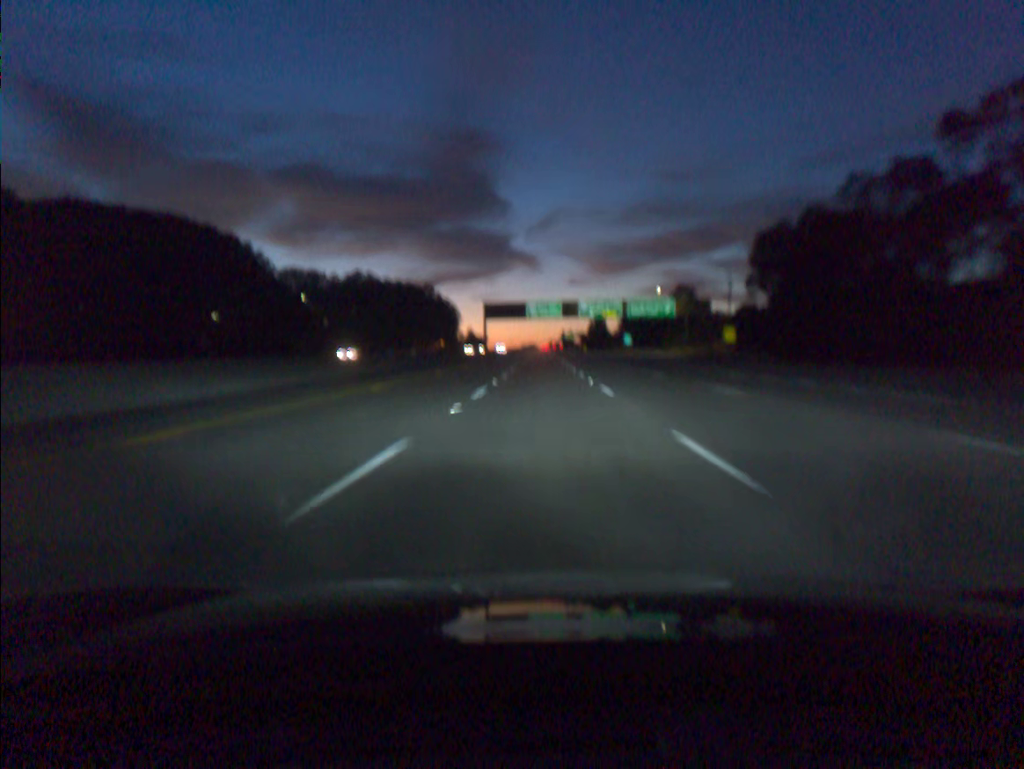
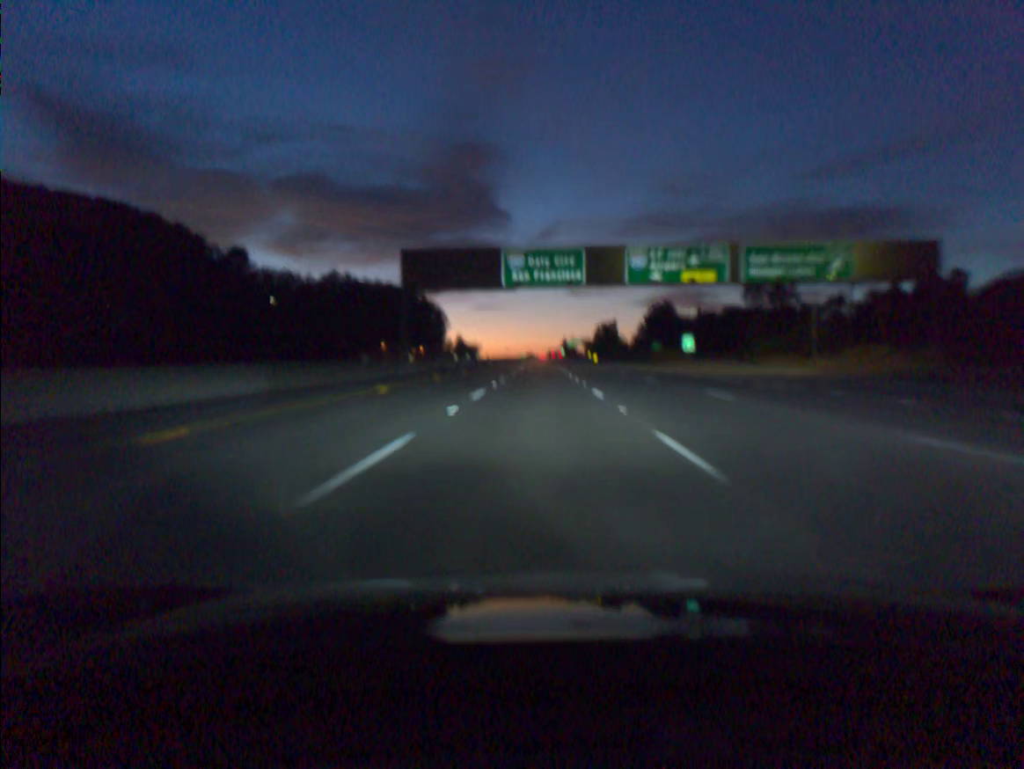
(+0.3, +72.2) m; 0°
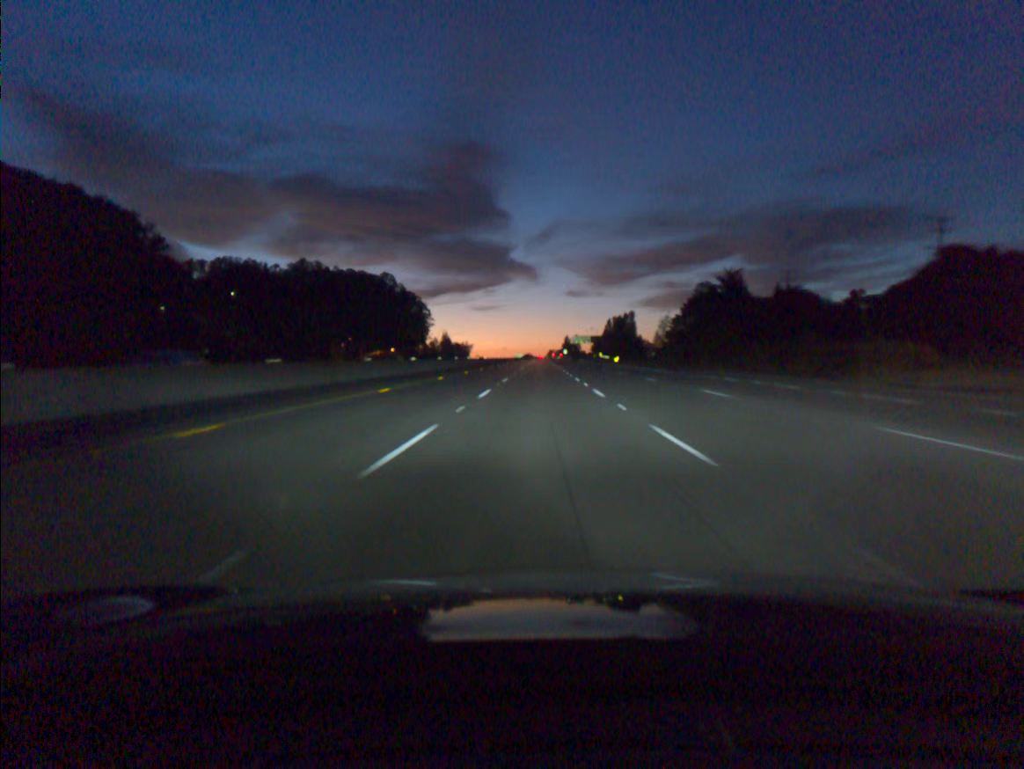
(0.0, +71.9) m; 0°
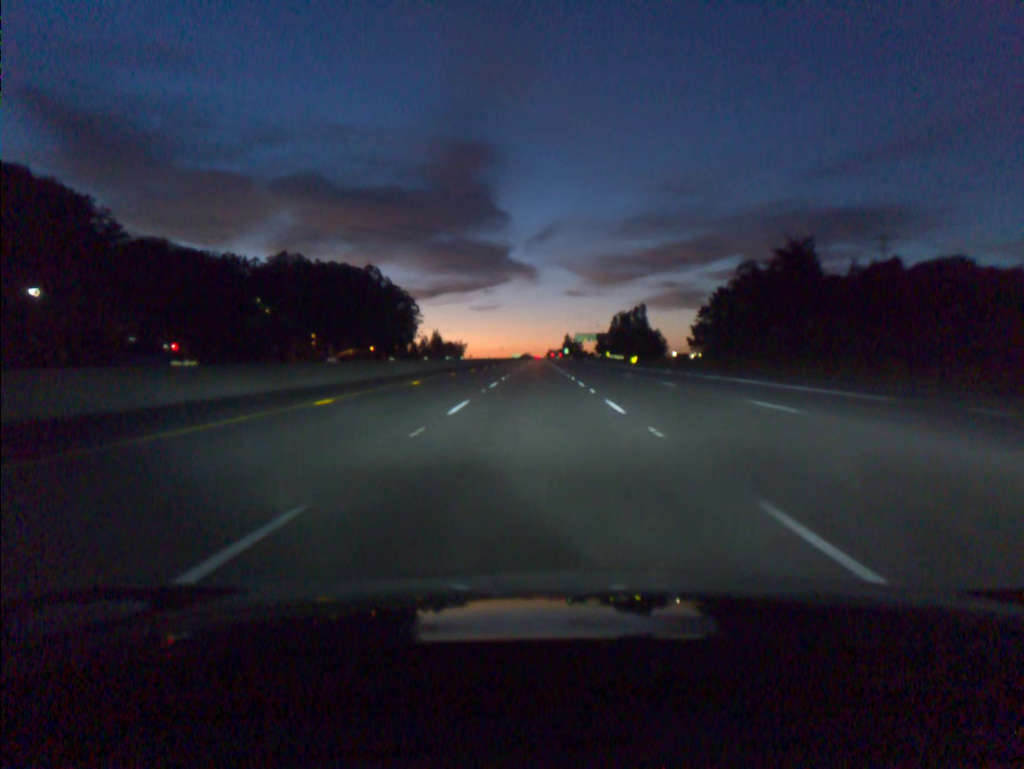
(0.0, +36.0) m; 0°
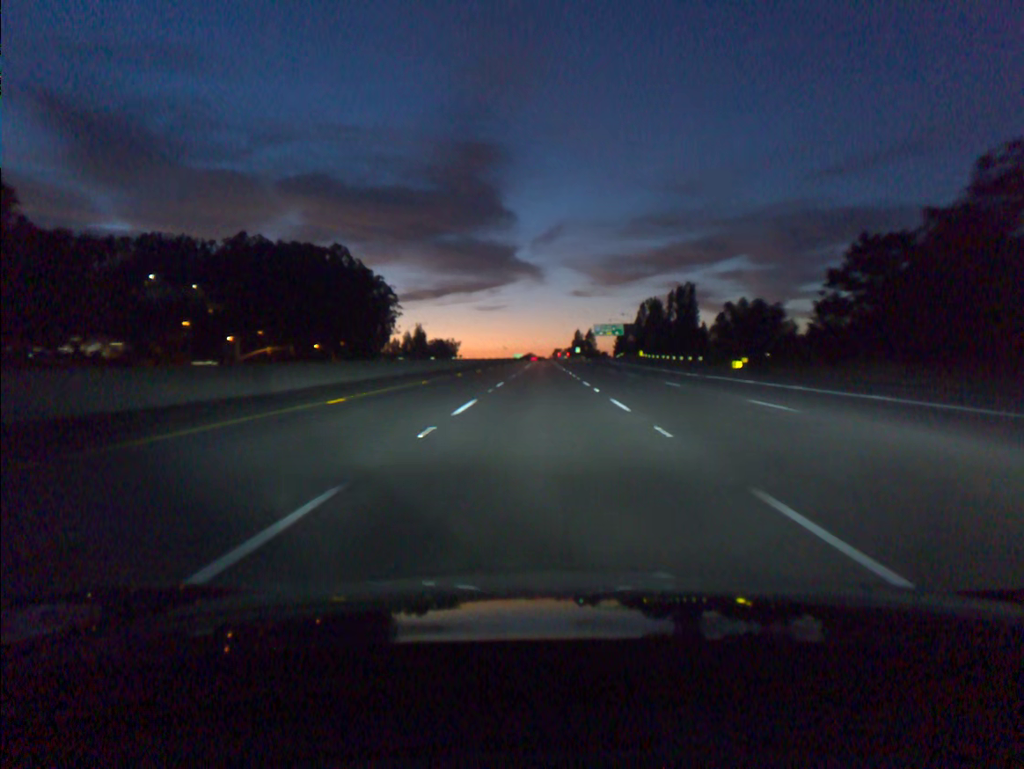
(-0.2, +72.3) m; 0°
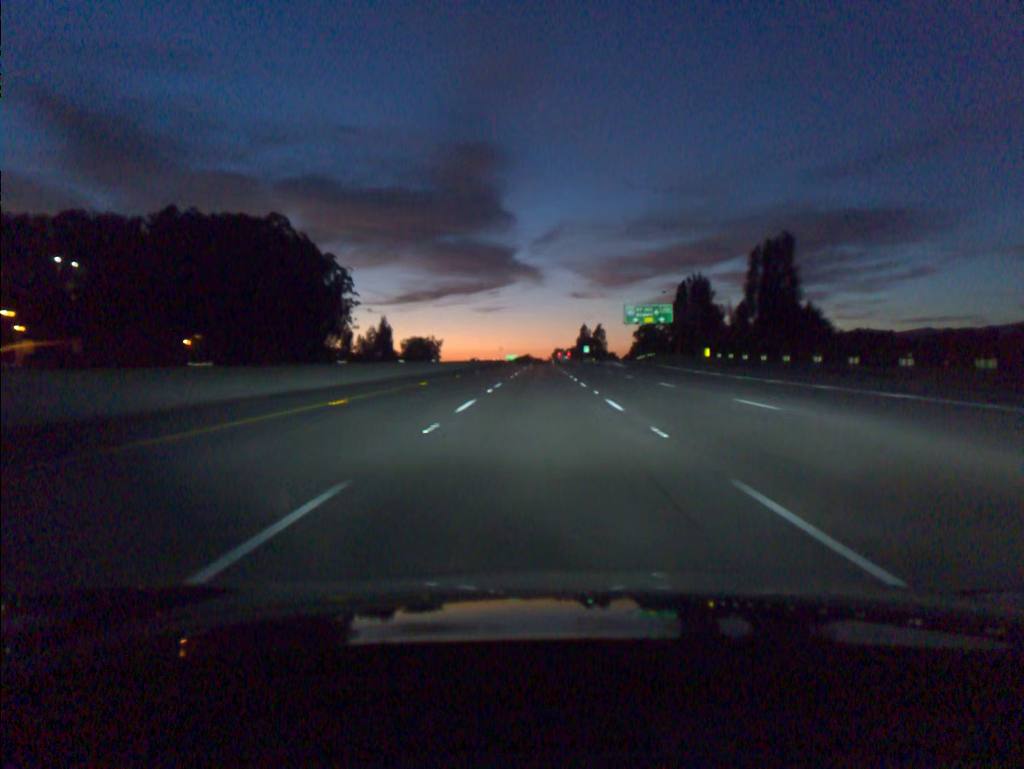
(+0.2, +72.6) m; 0°
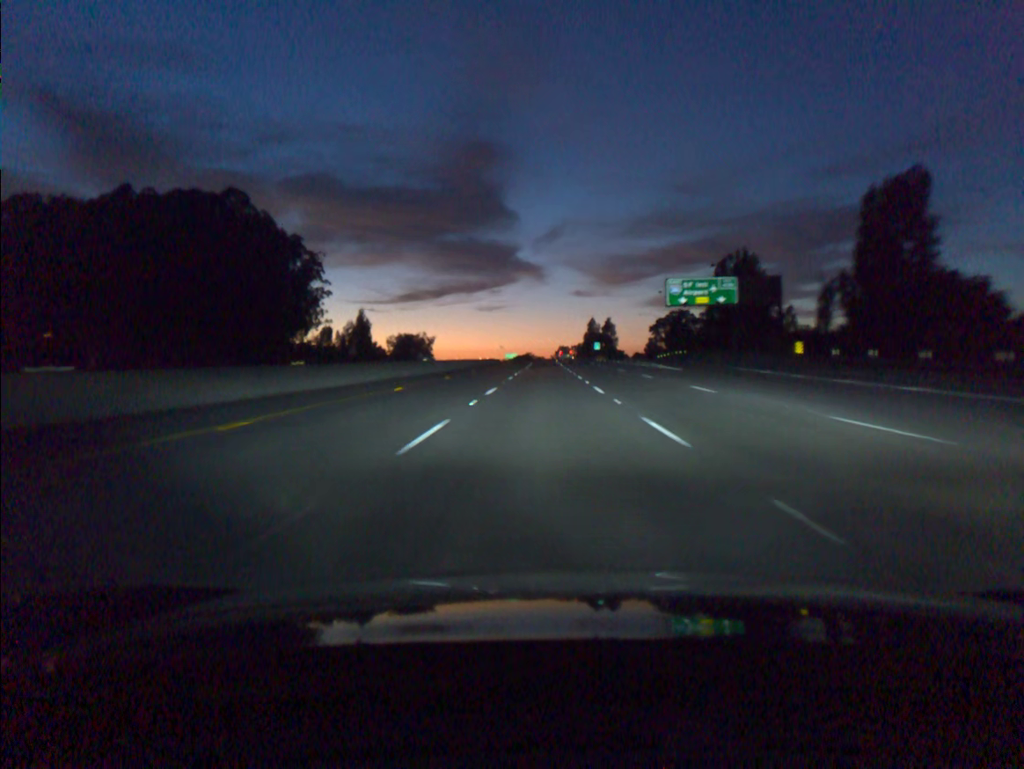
(0.0, +36.3) m; 0°
